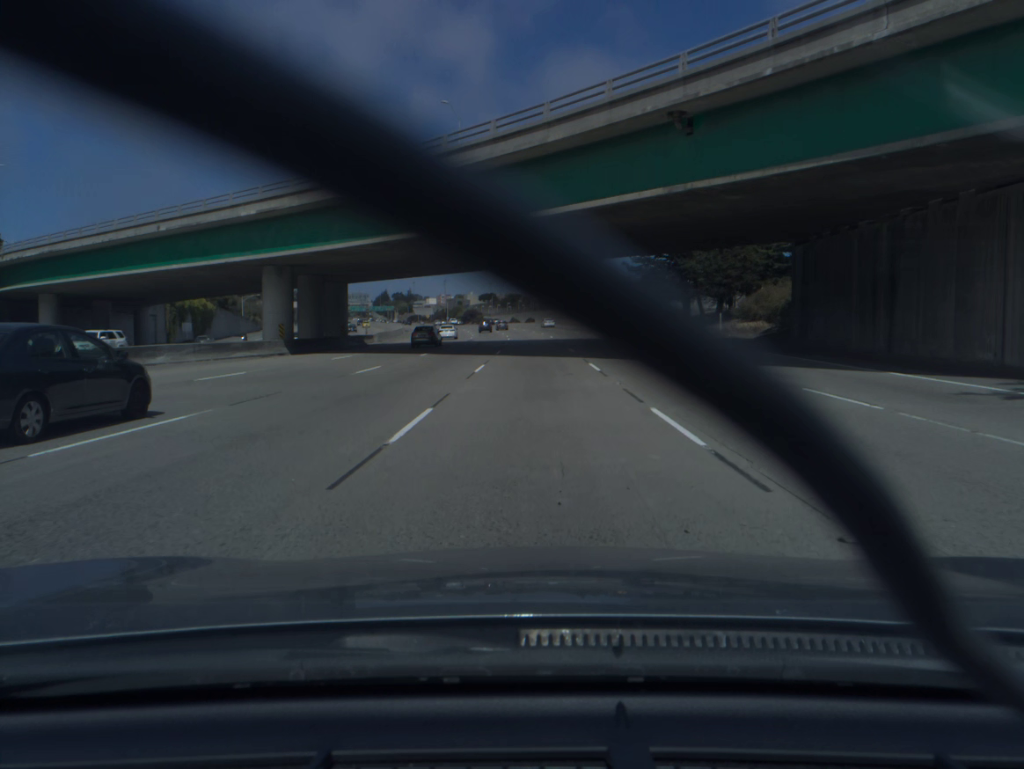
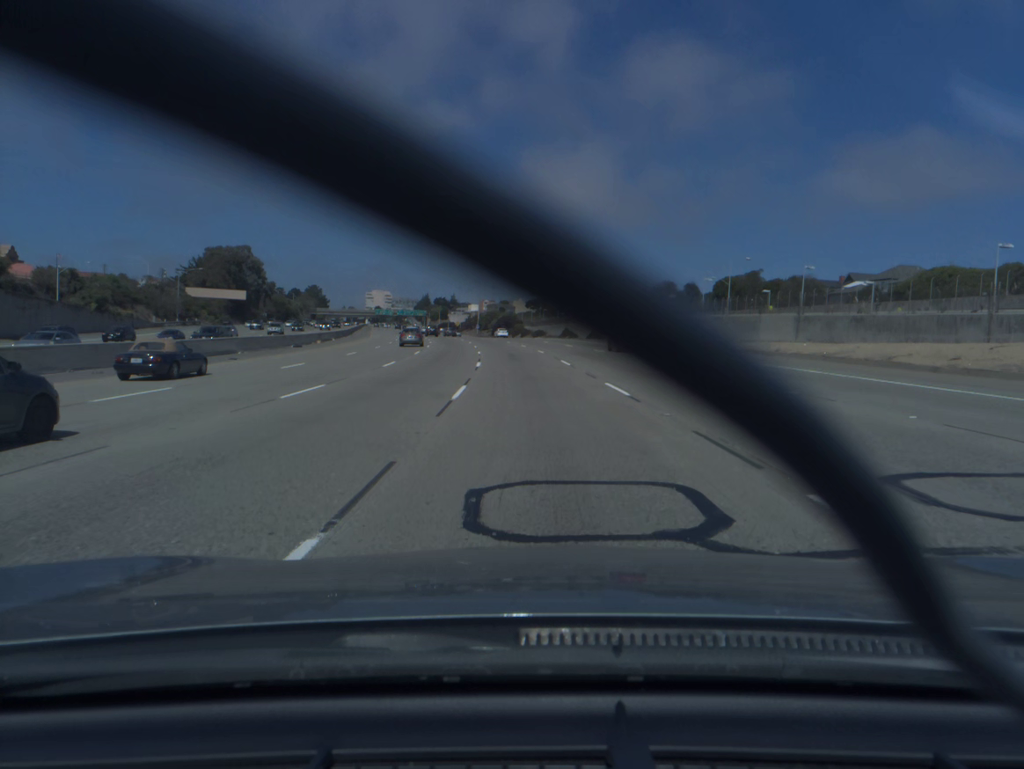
(-1.4, +92.1) m; -4°
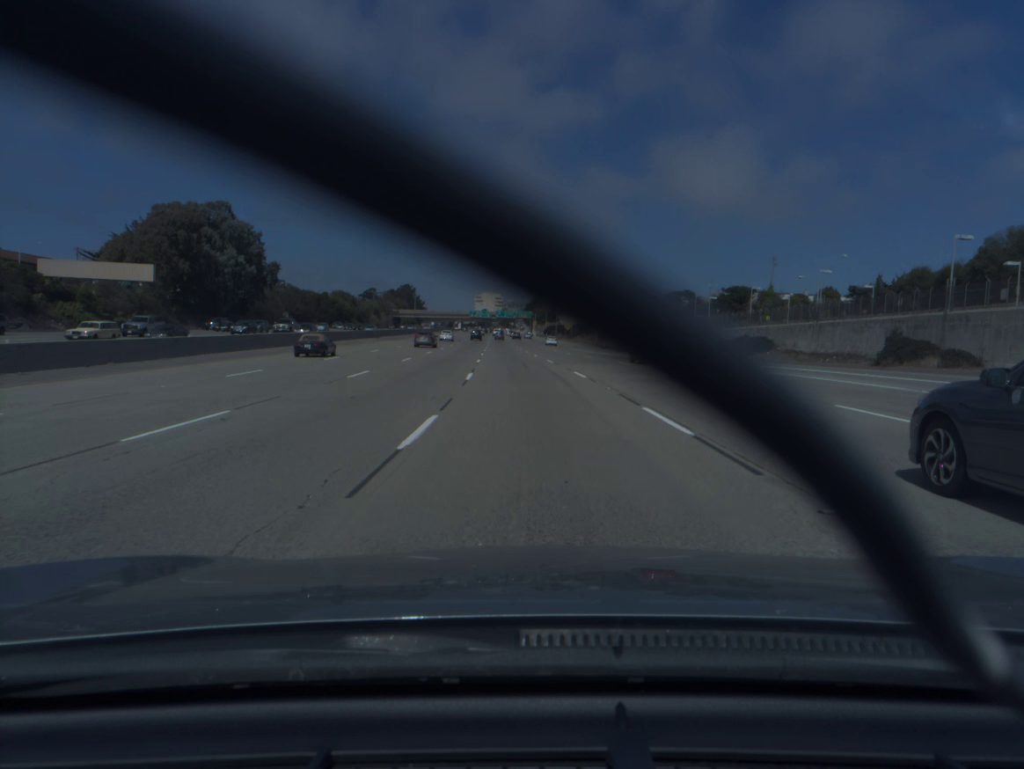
(-6.7, +92.4) m; -8°
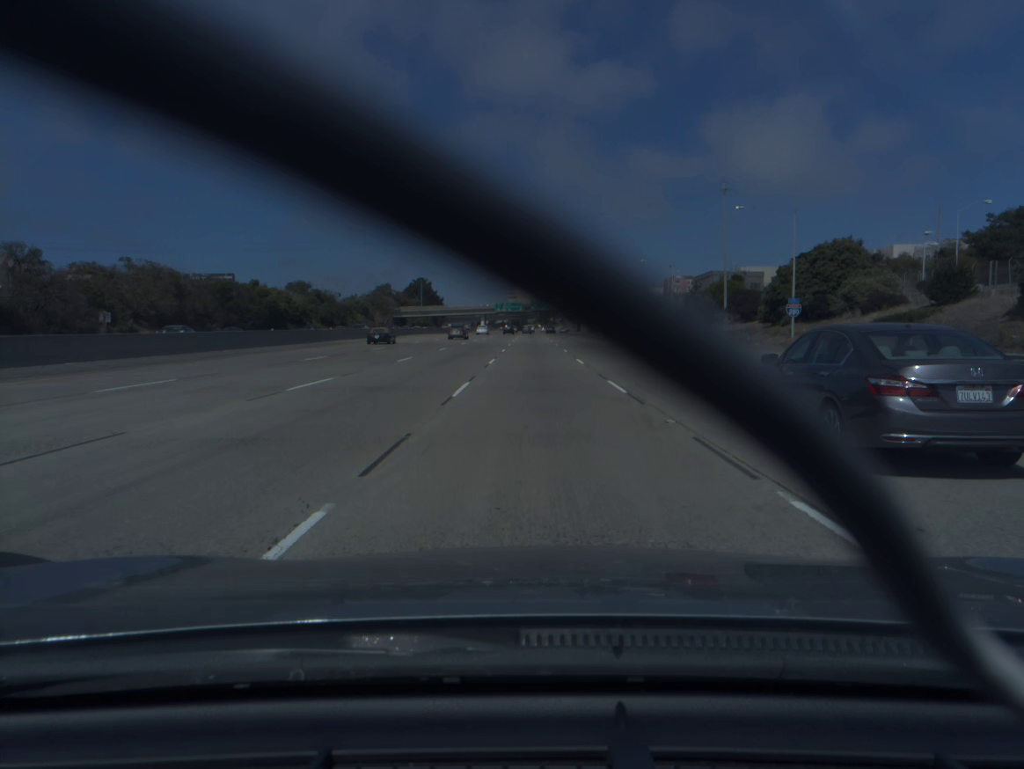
(-3.9, +93.2) m; -3°
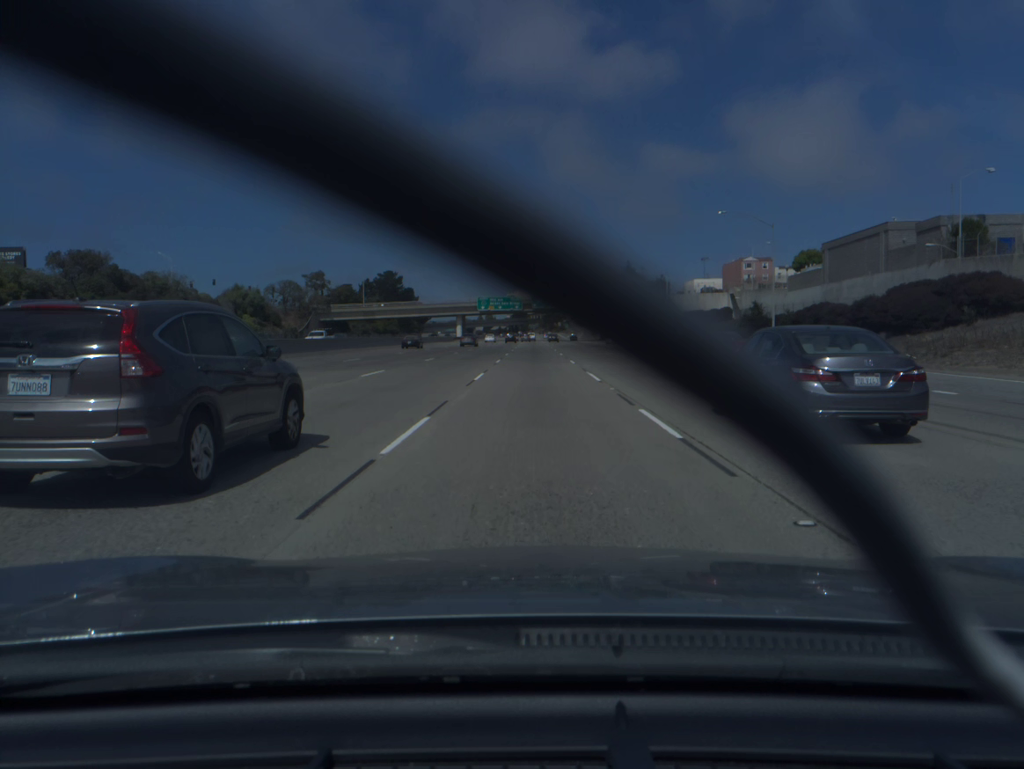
(0.0, +92.7) m; 0°
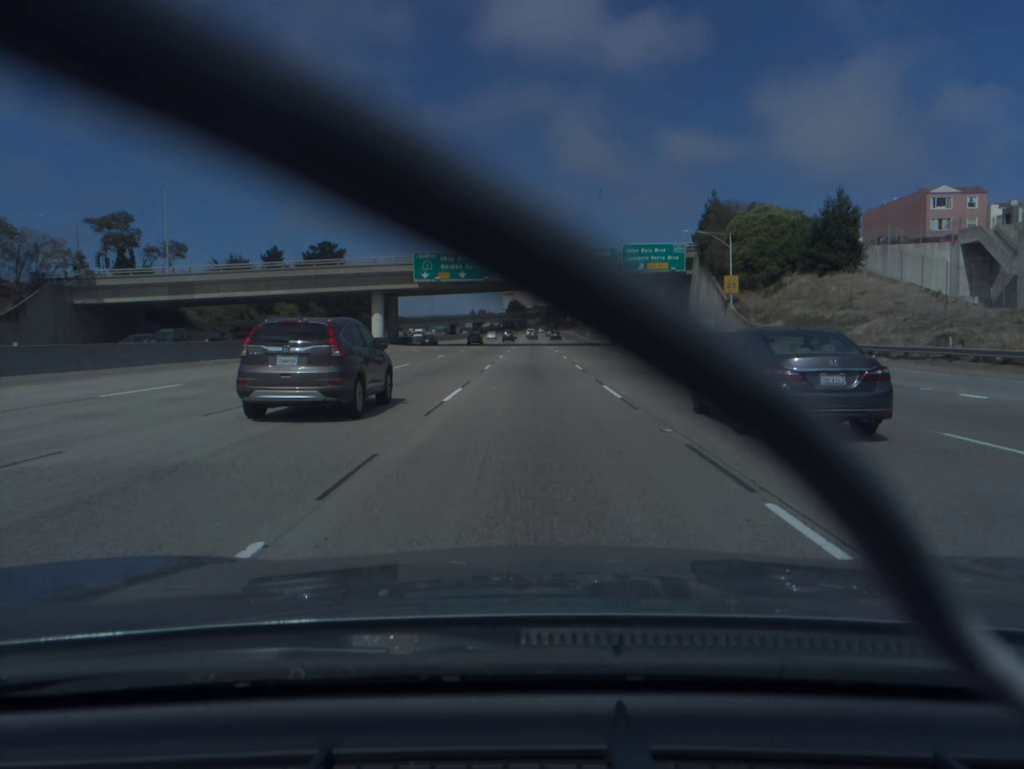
(+0.2, +92.5) m; 0°
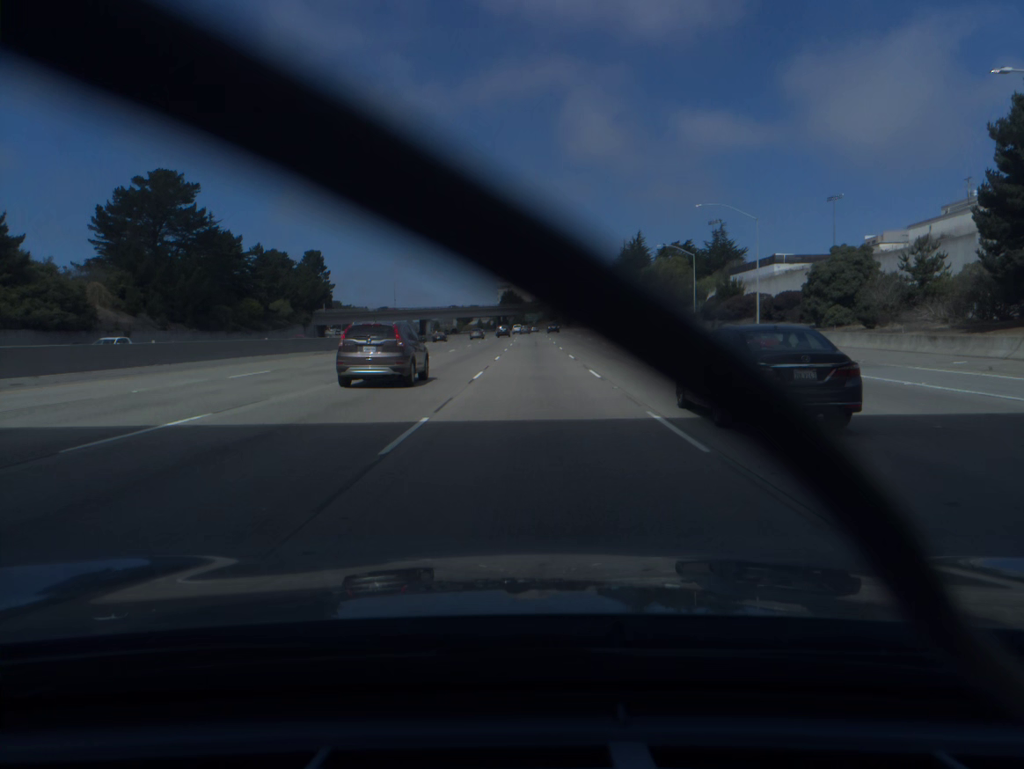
(-0.1, +93.0) m; 0°
